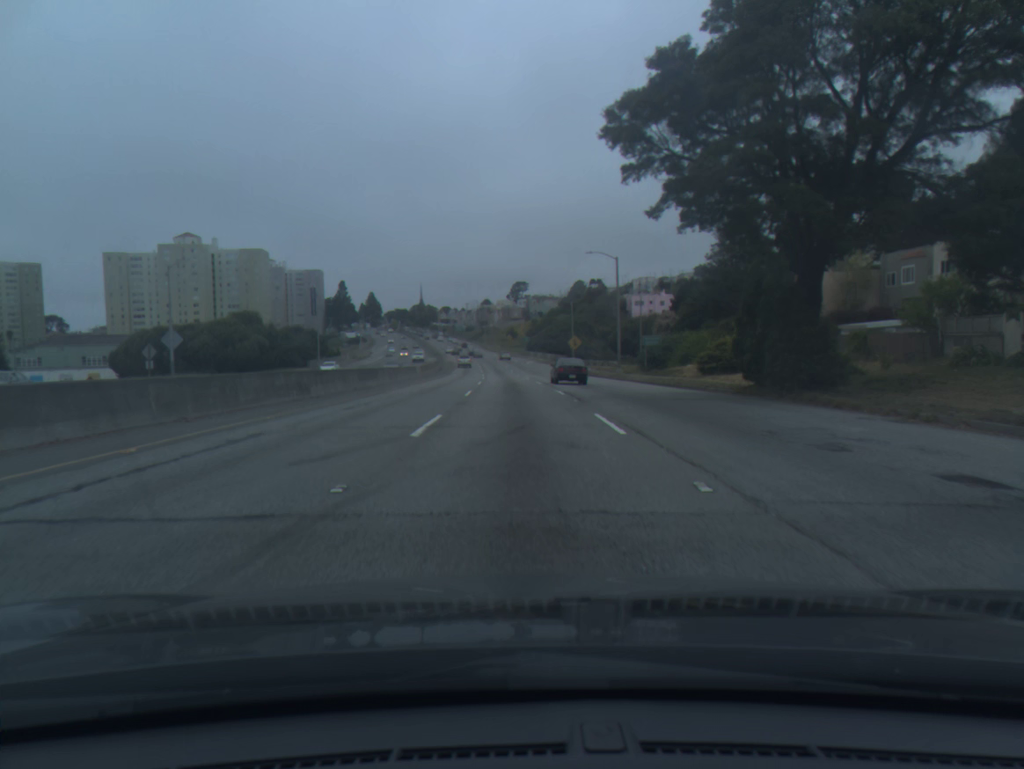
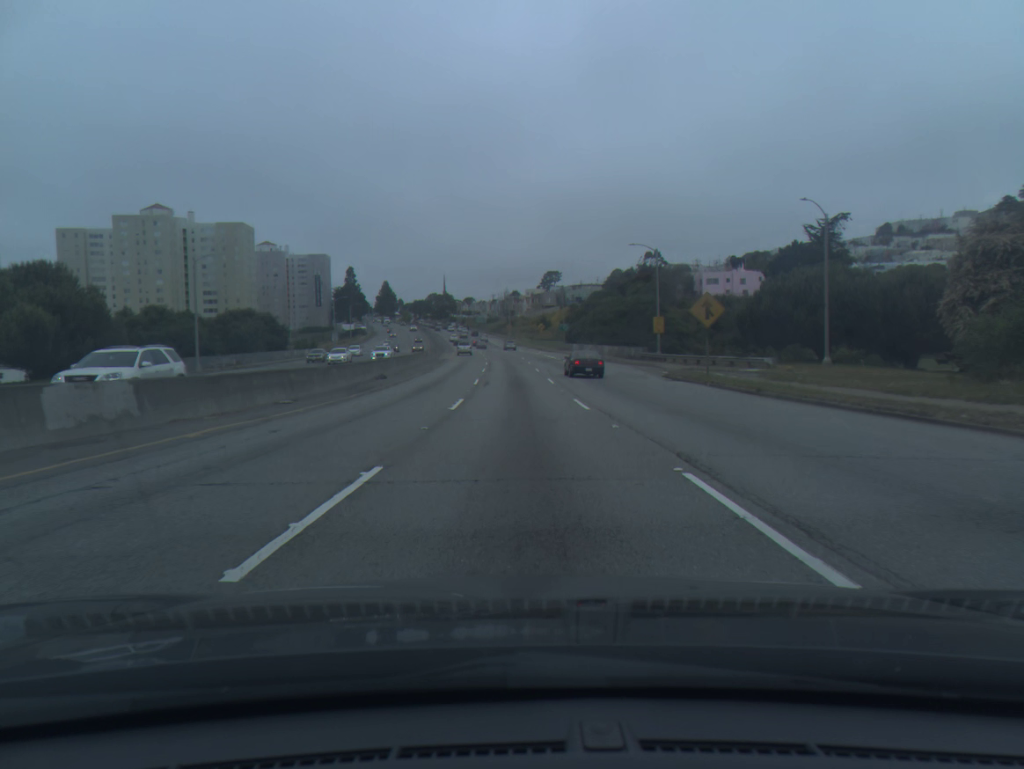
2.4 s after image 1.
(-0.9, +52.4) m; -2°
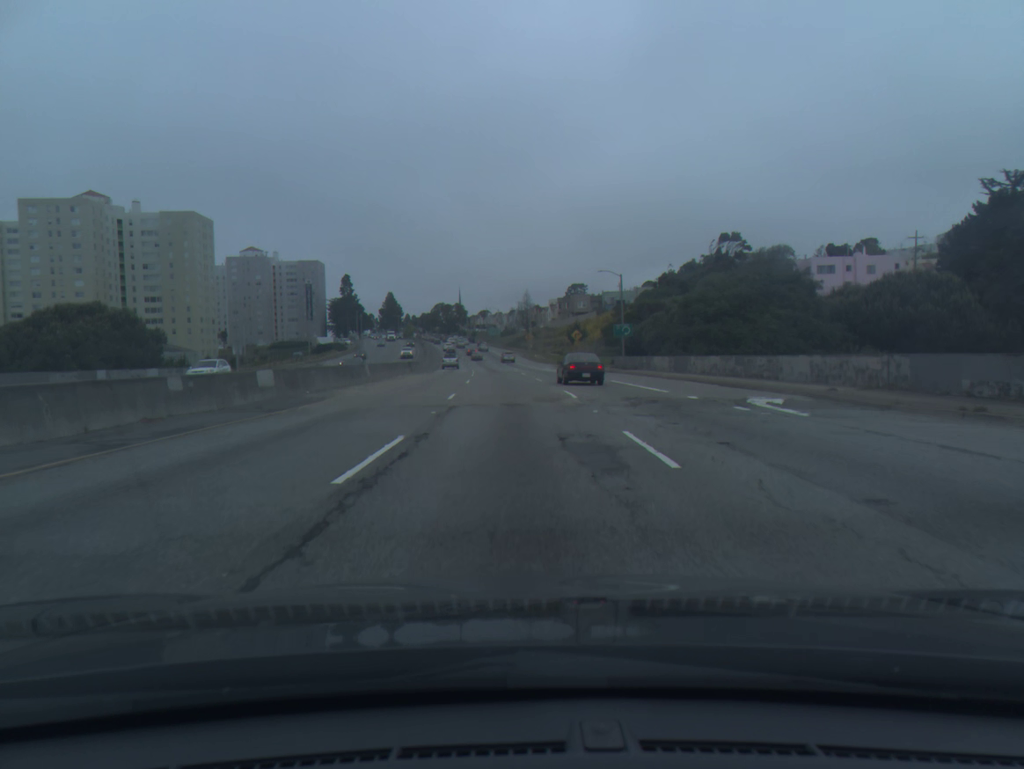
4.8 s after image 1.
(-0.6, +54.9) m; -1°
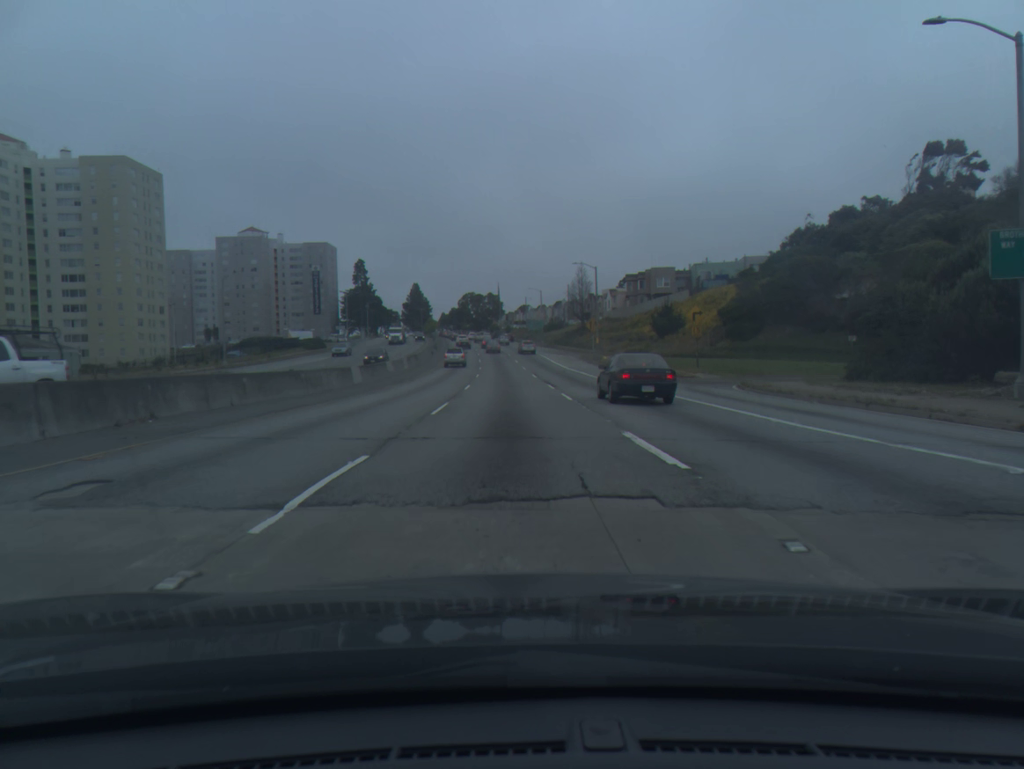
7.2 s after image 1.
(-1.5, +56.4) m; -3°
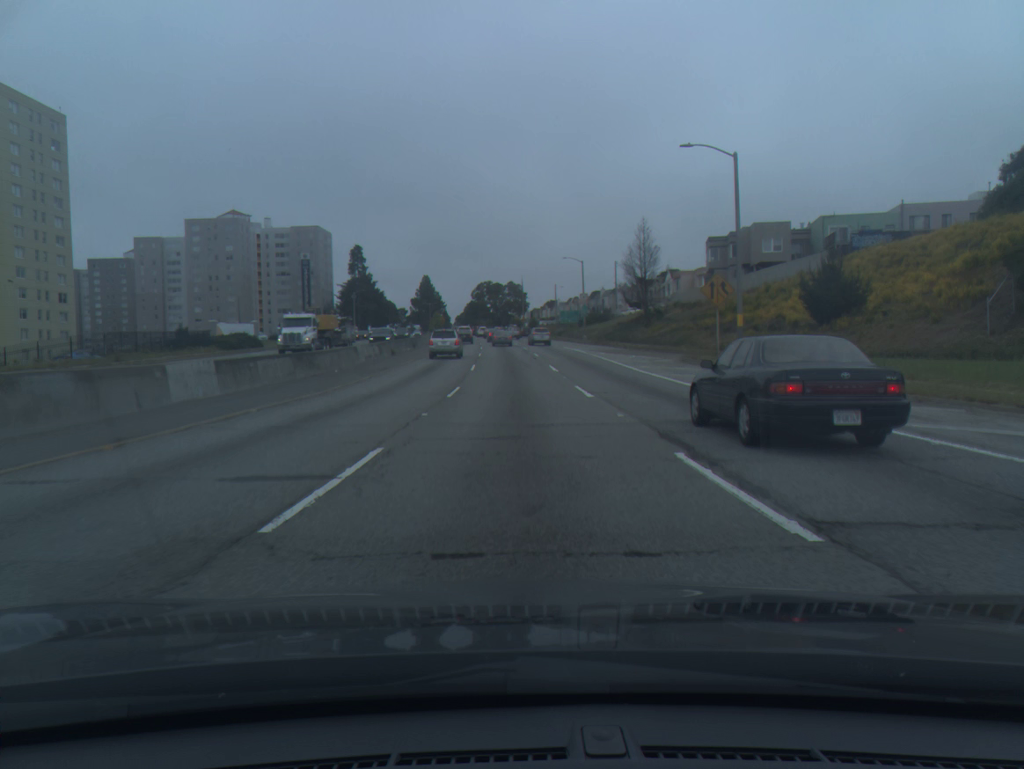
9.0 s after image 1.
(-0.7, +42.4) m; -2°
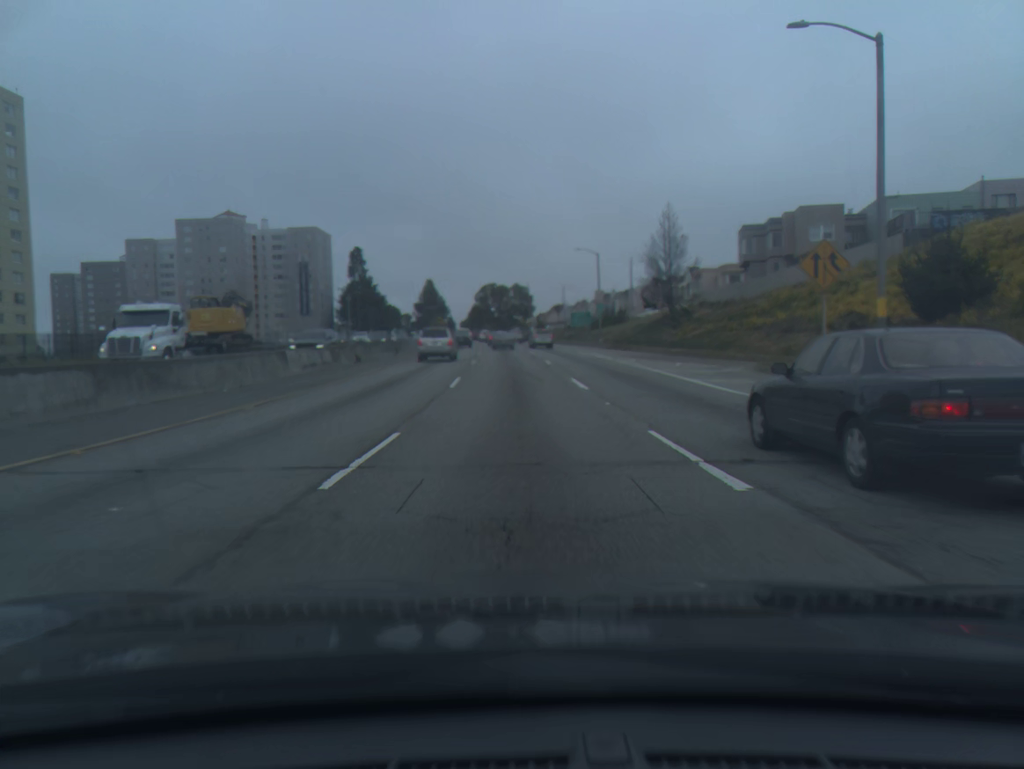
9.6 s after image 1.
(-0.1, +13.2) m; 0°
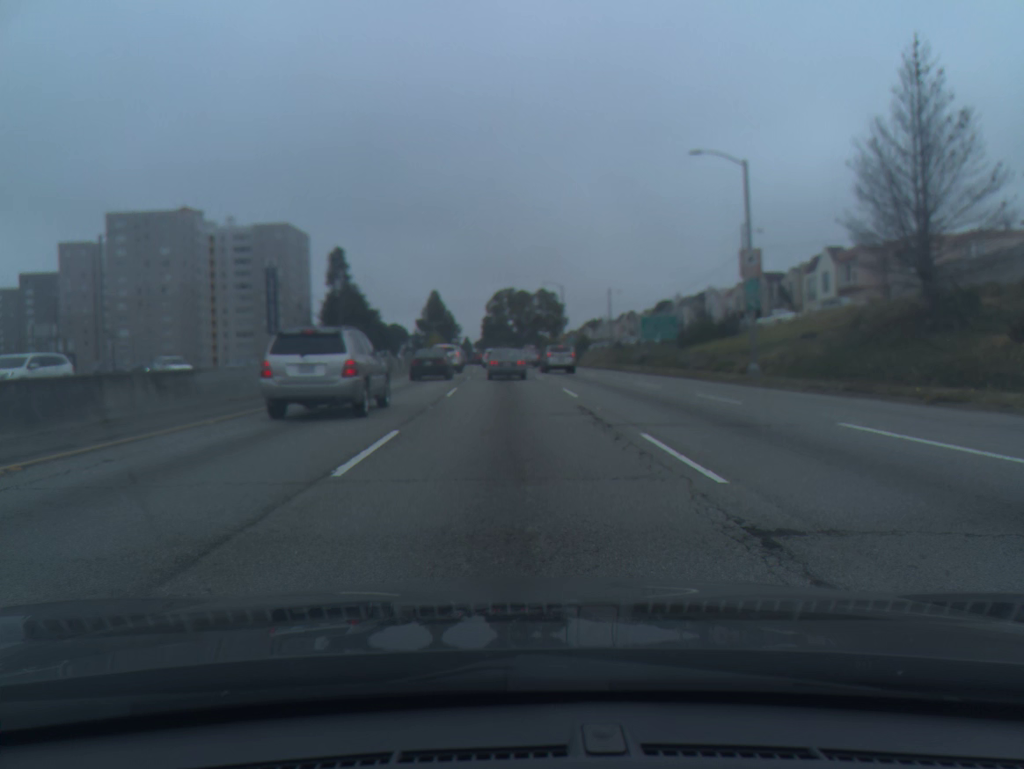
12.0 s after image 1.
(-0.7, +43.8) m; -2°
